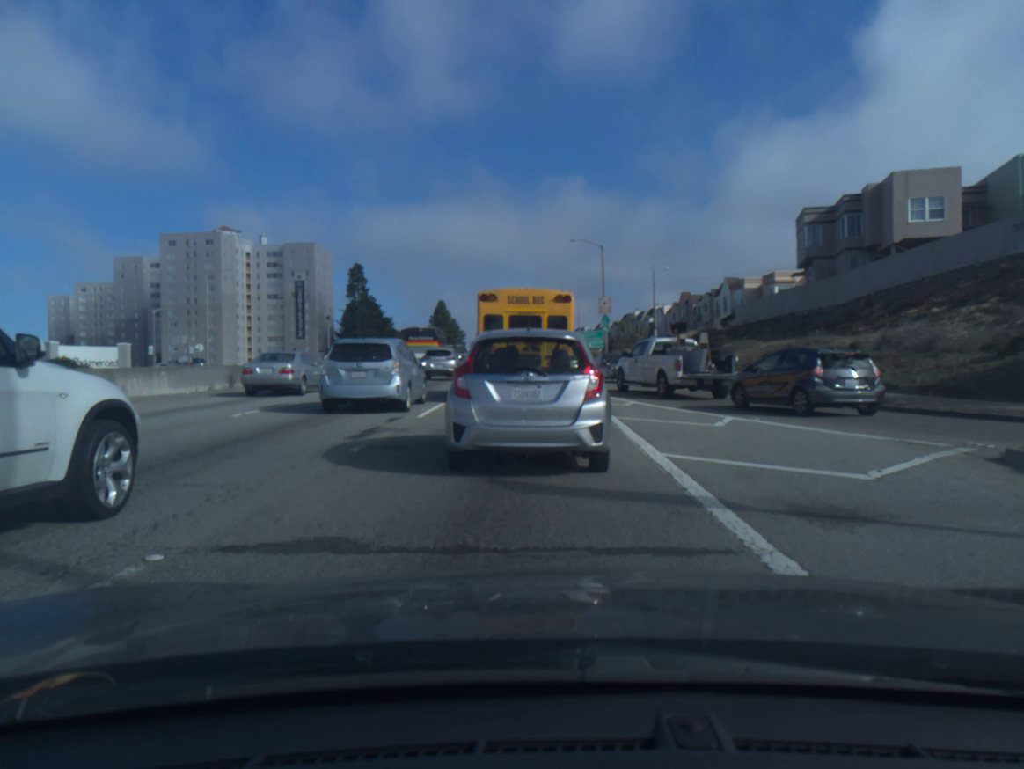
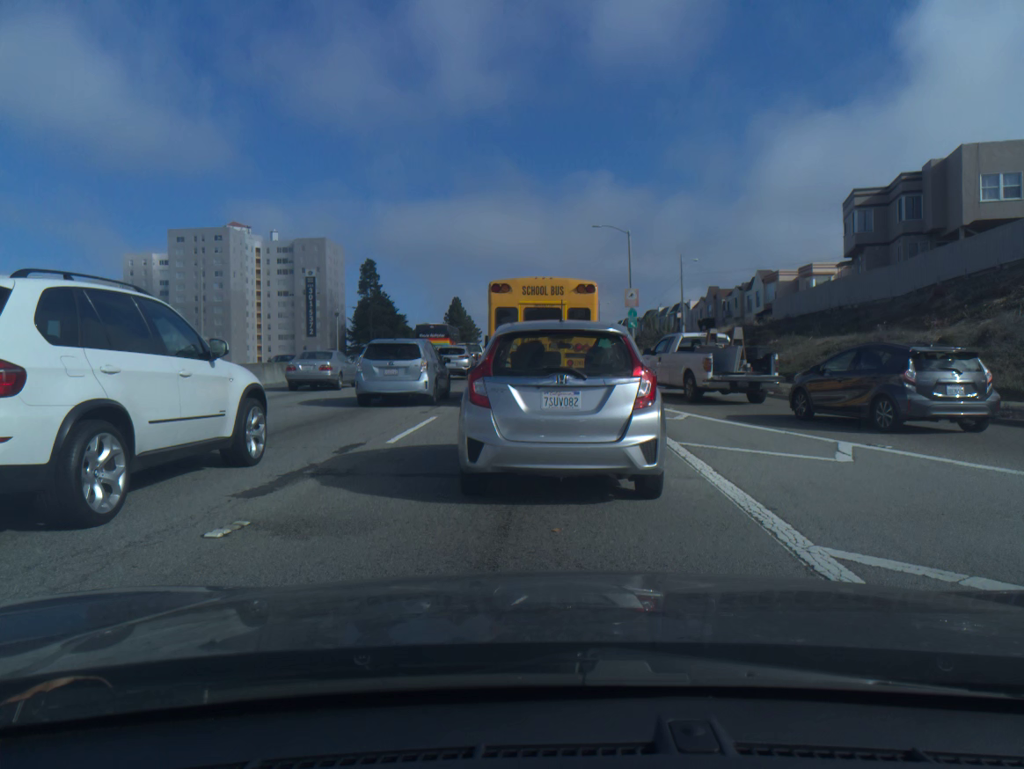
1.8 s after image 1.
(0.0, +4.7) m; 0°
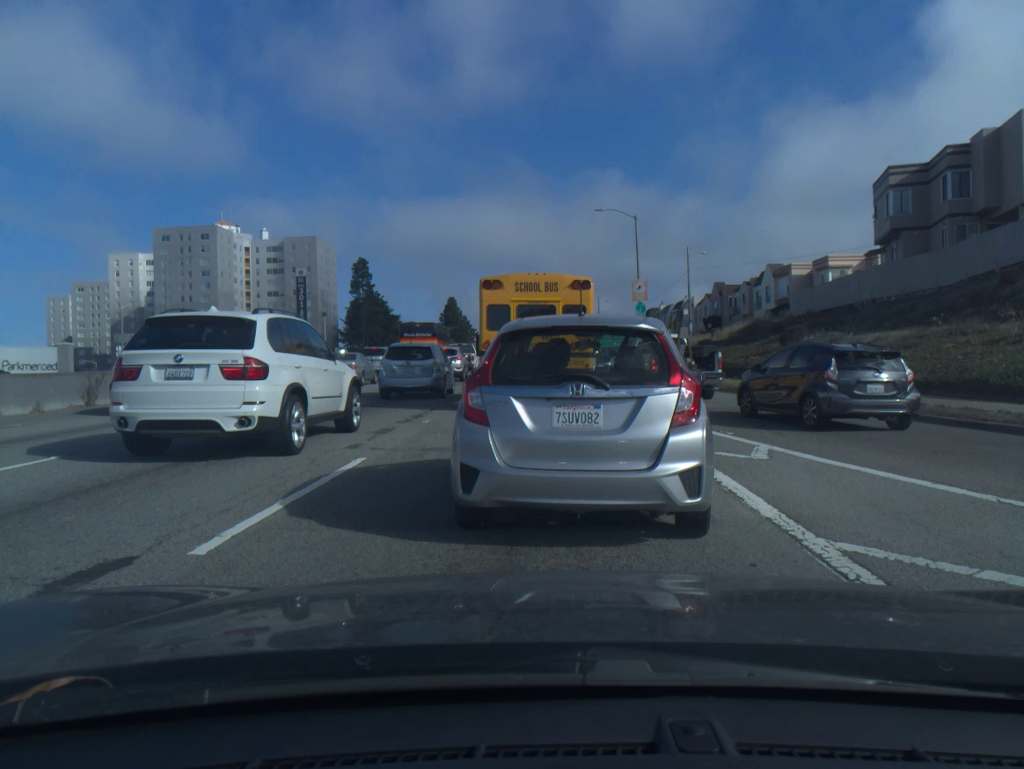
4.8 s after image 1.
(0.0, +5.8) m; -1°
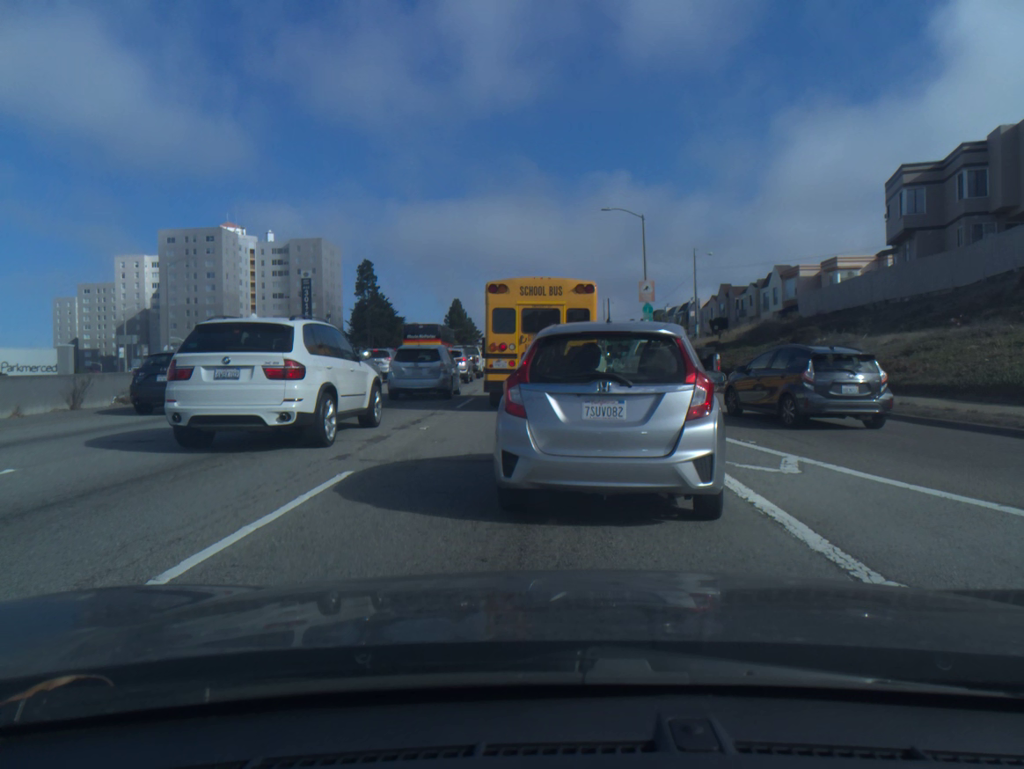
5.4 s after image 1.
(0.0, +0.9) m; +1°
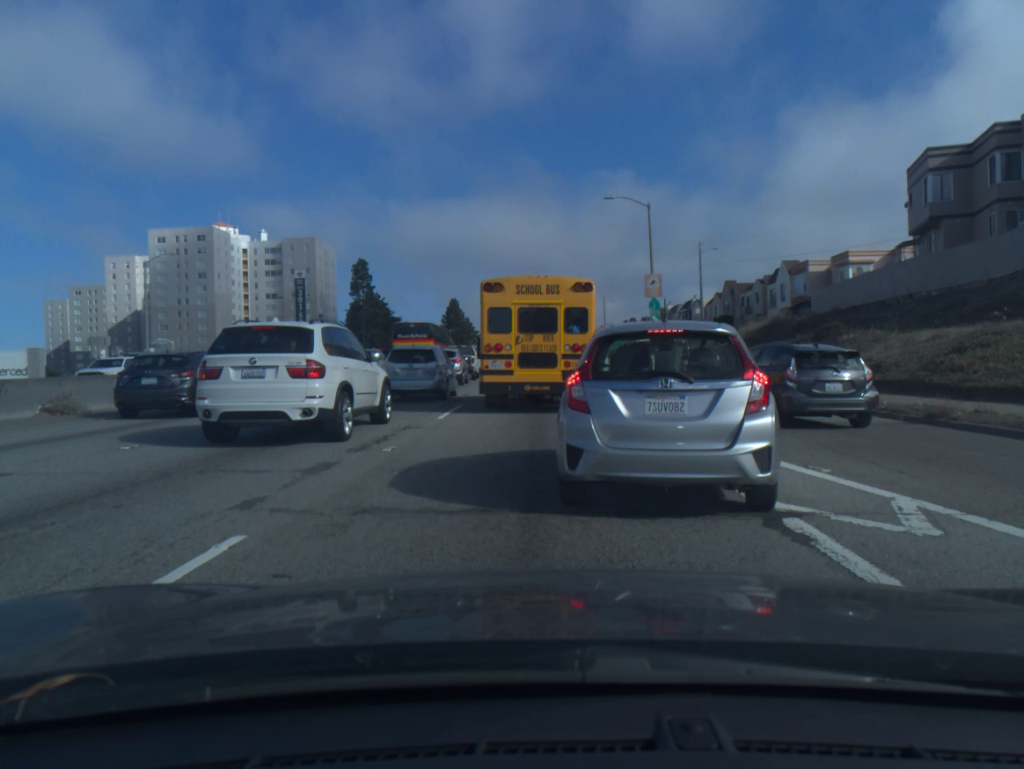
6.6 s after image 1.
(0.0, +2.9) m; -1°
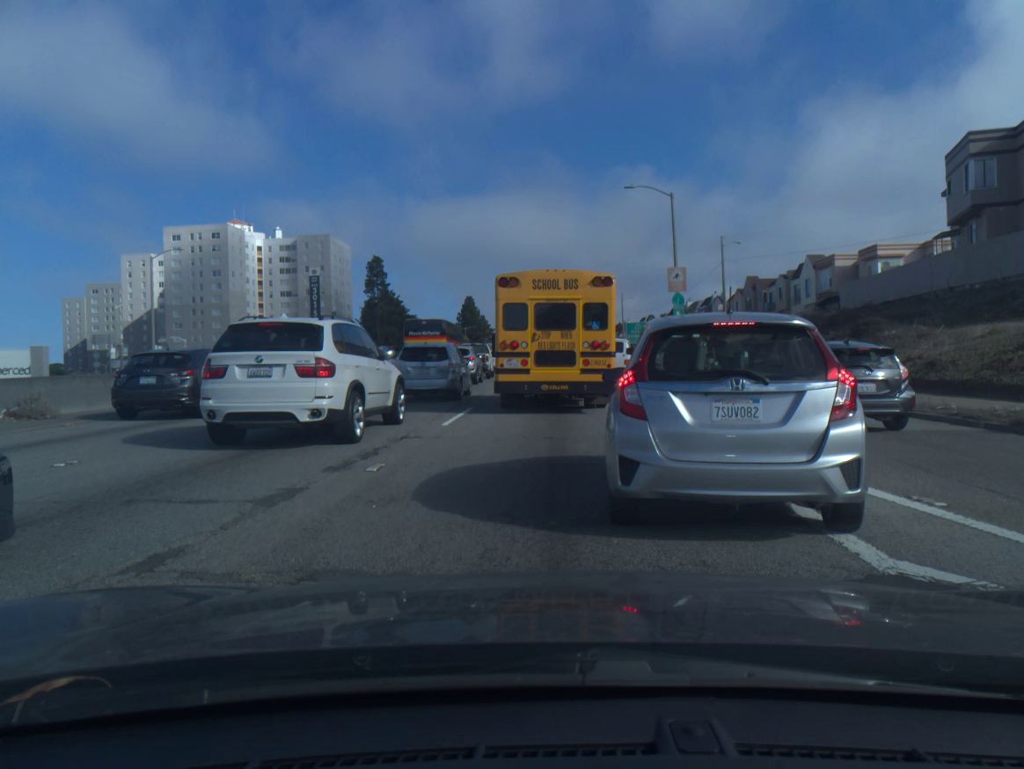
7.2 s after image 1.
(0.0, +1.9) m; -3°
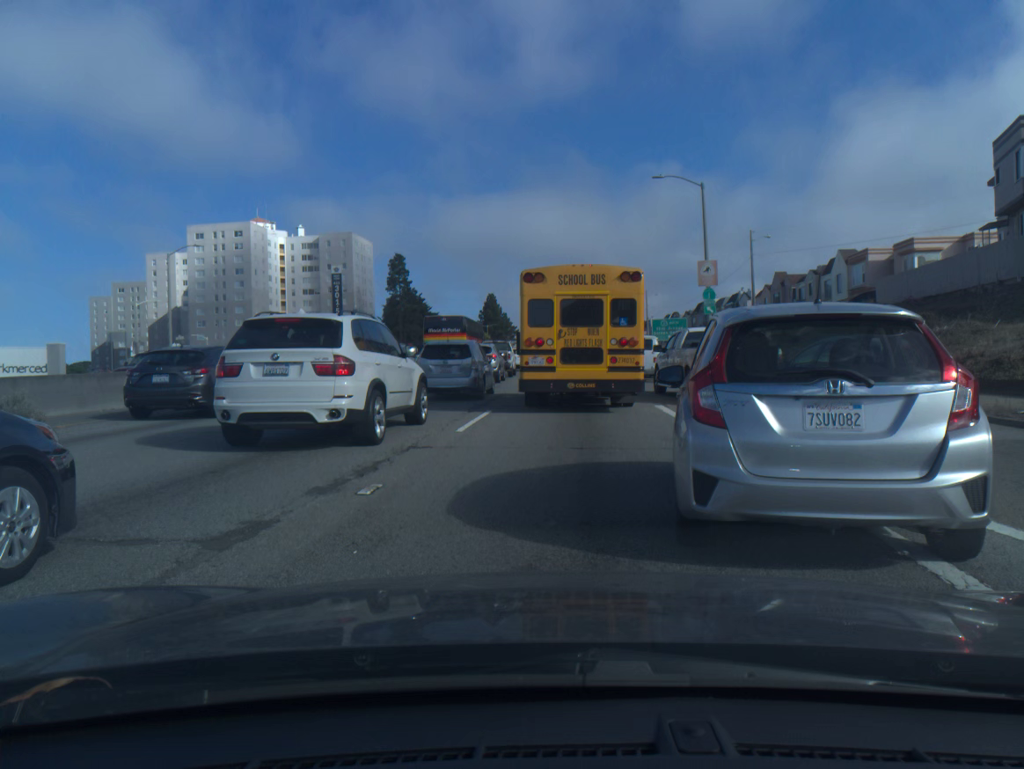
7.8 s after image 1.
(0.0, +1.6) m; -1°
